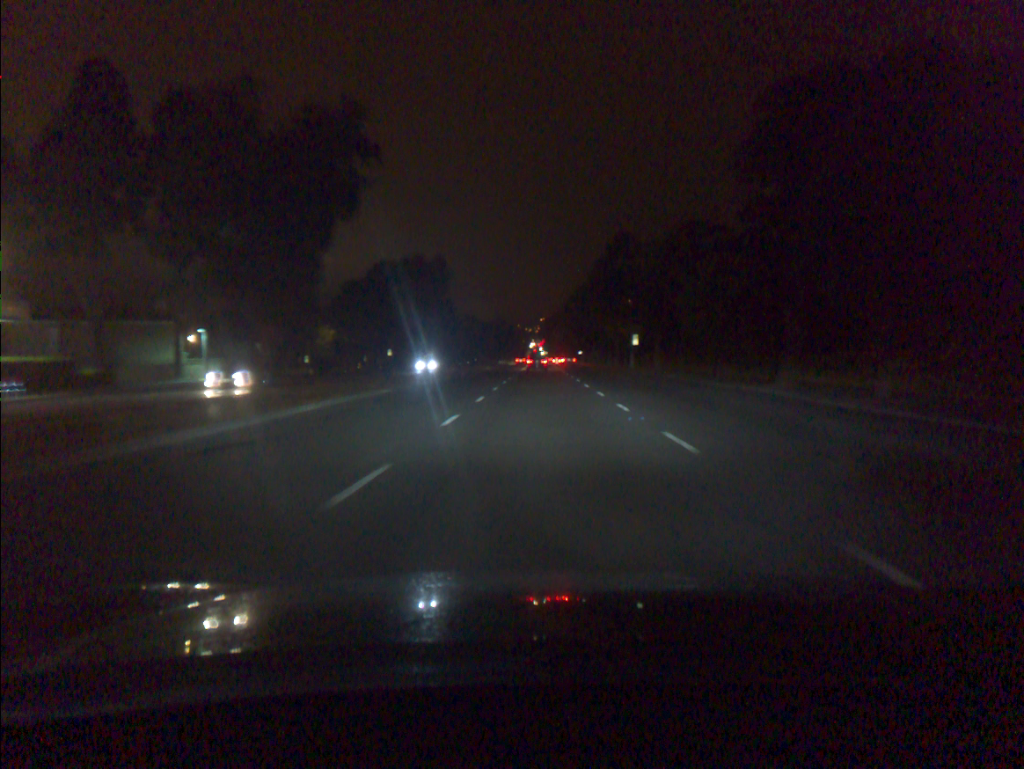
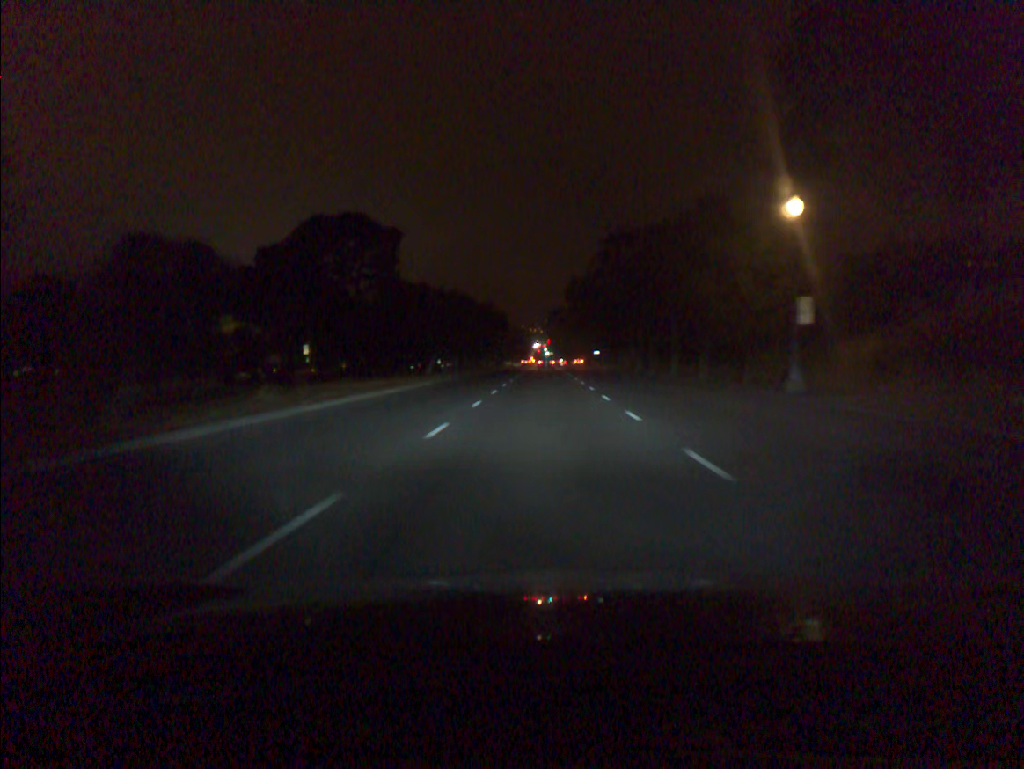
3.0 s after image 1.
(0.0, +45.8) m; 0°
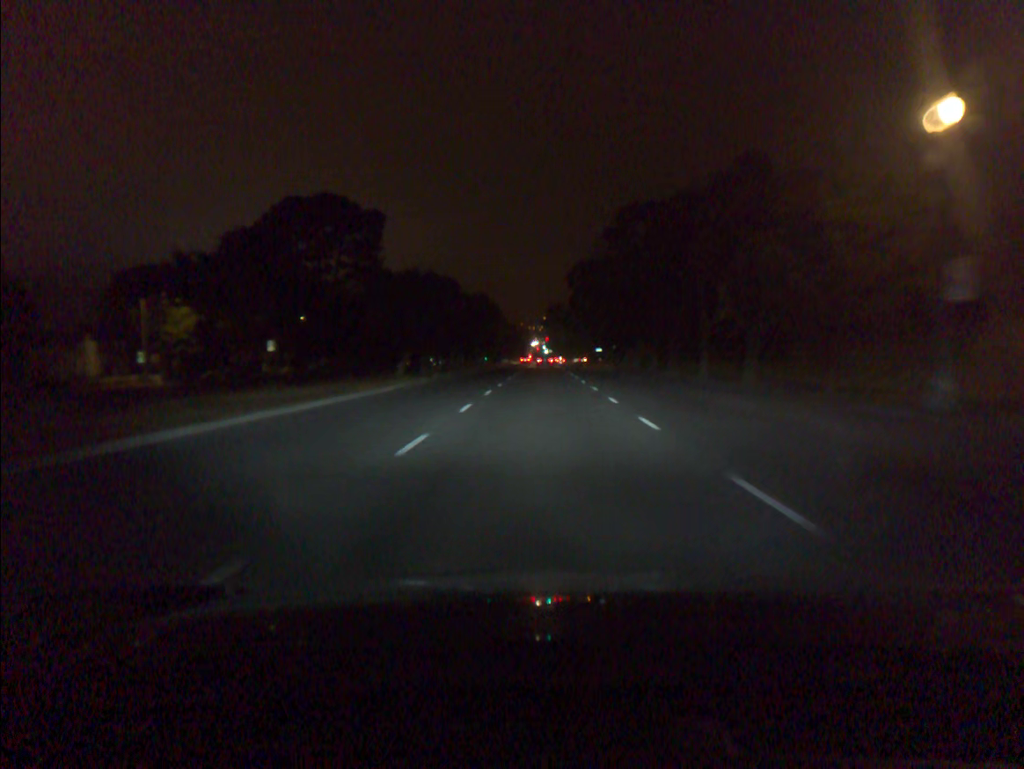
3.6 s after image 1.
(0.0, +9.8) m; 0°
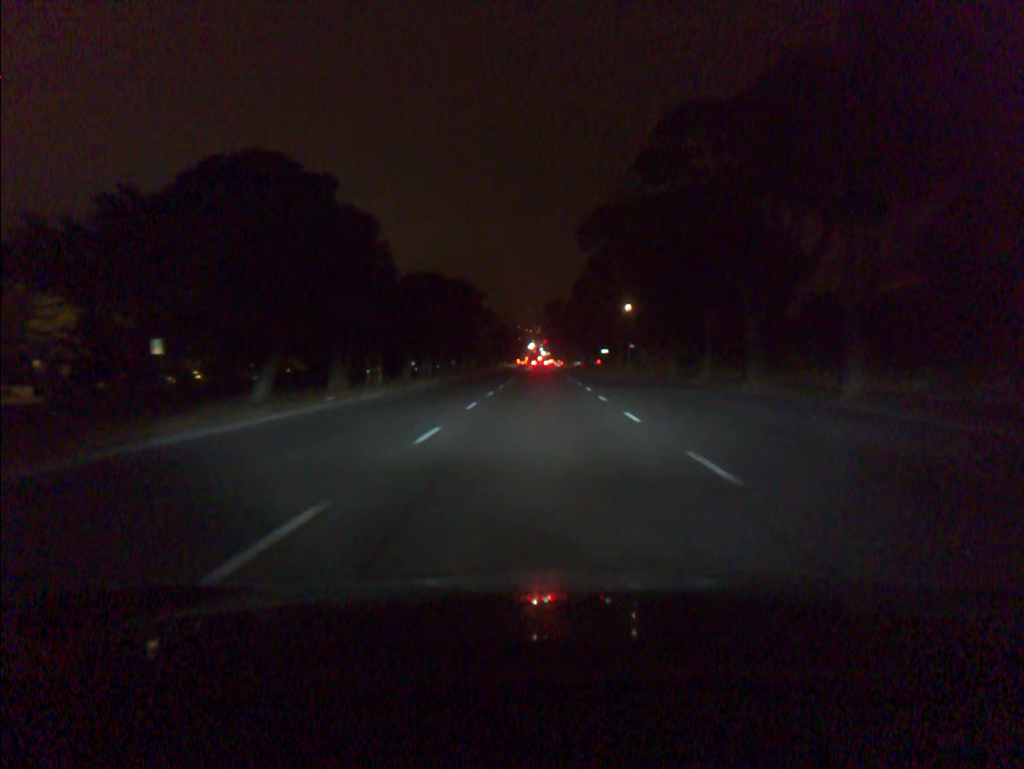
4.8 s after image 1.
(+0.1, +20.2) m; 0°
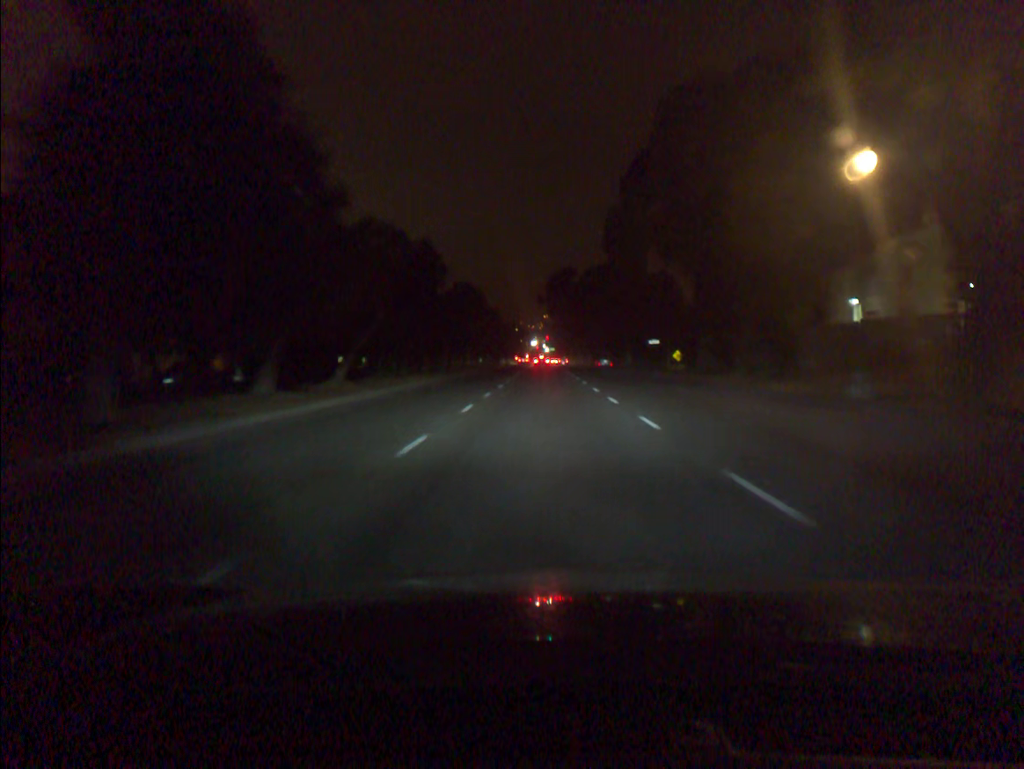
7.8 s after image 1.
(-0.1, +53.7) m; 0°
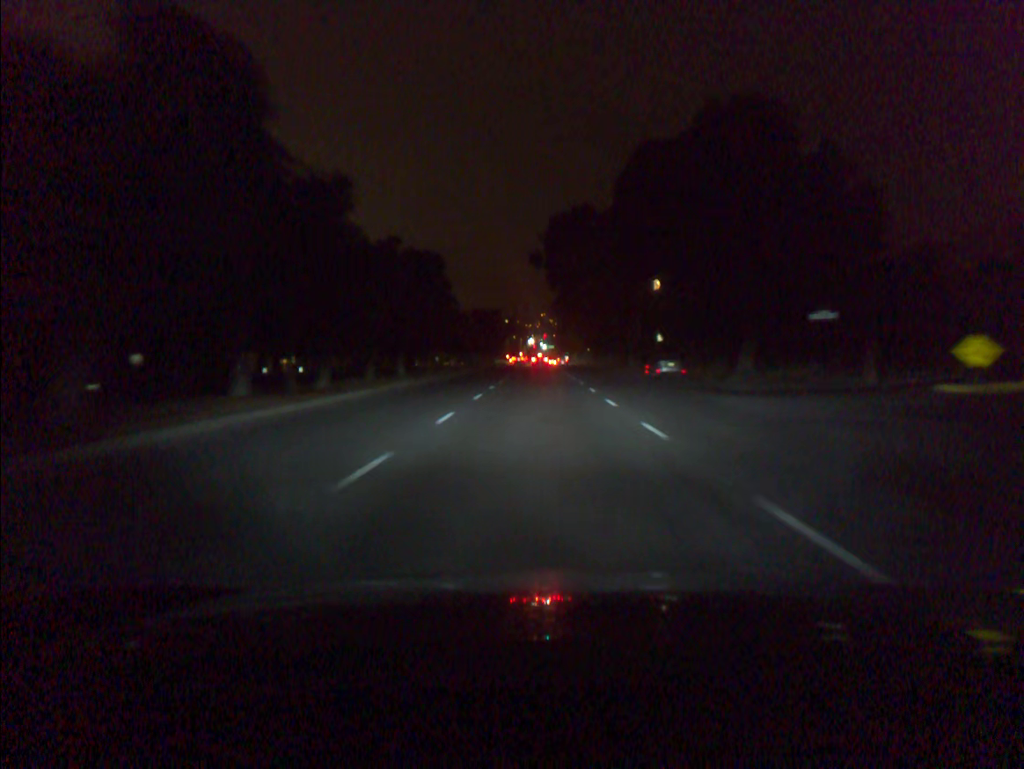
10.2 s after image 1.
(+0.1, +45.8) m; 0°
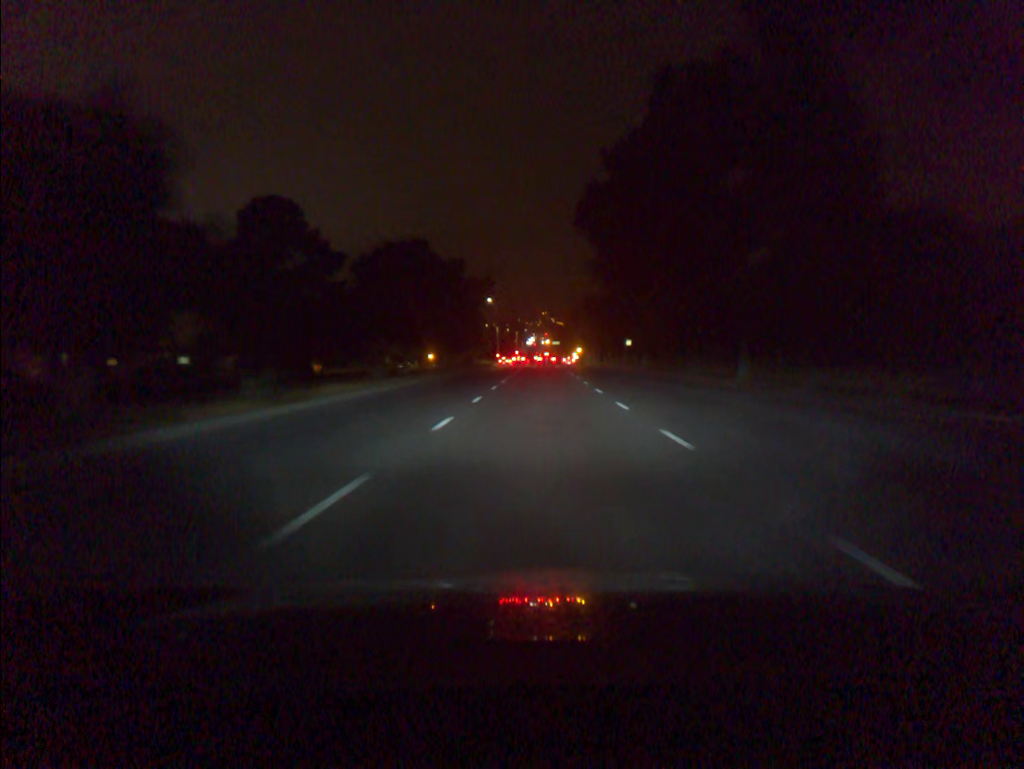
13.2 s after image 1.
(-0.1, +59.9) m; 0°
